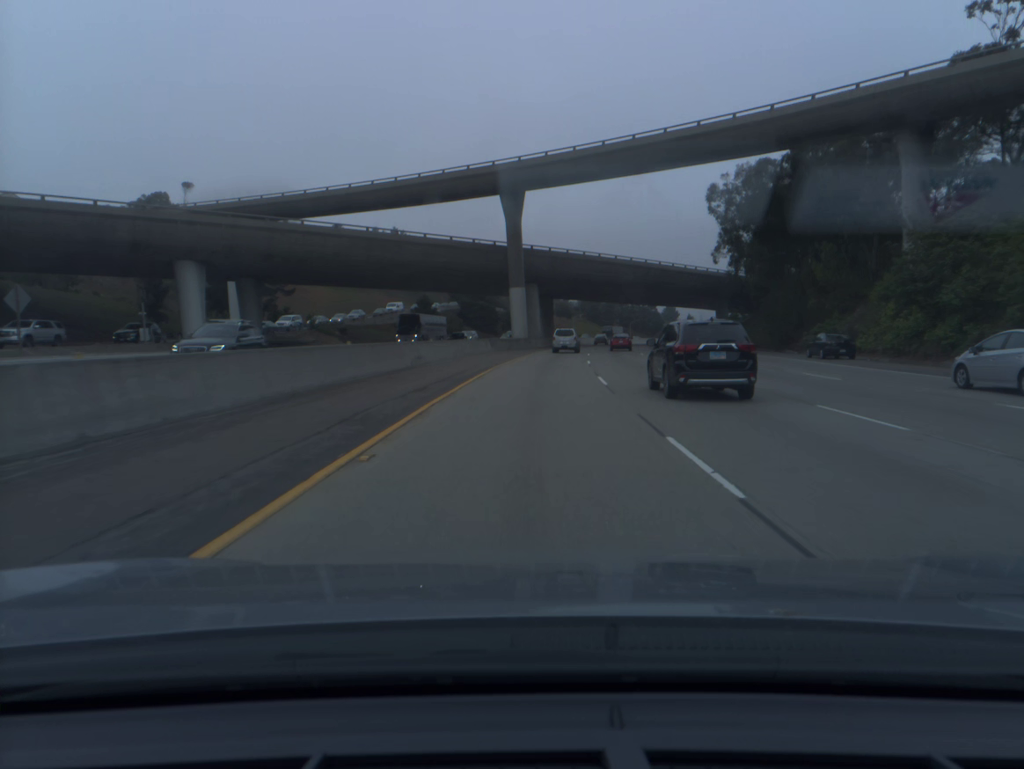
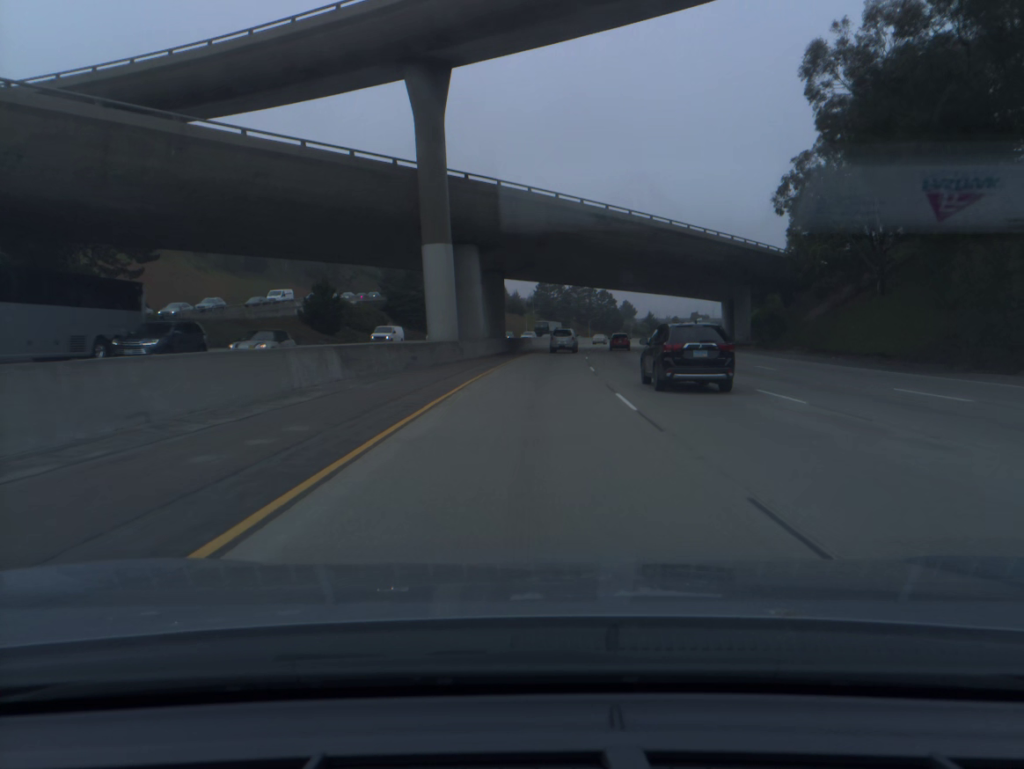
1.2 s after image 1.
(+1.1, +36.4) m; +4°
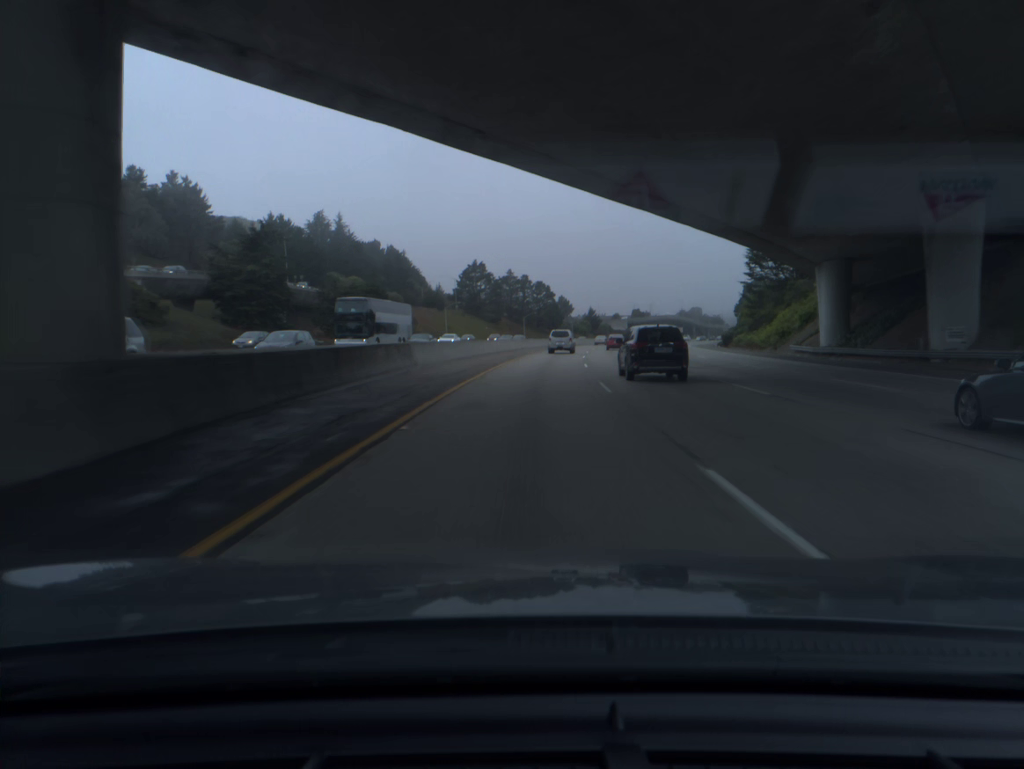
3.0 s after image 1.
(+2.5, +54.4) m; +5°
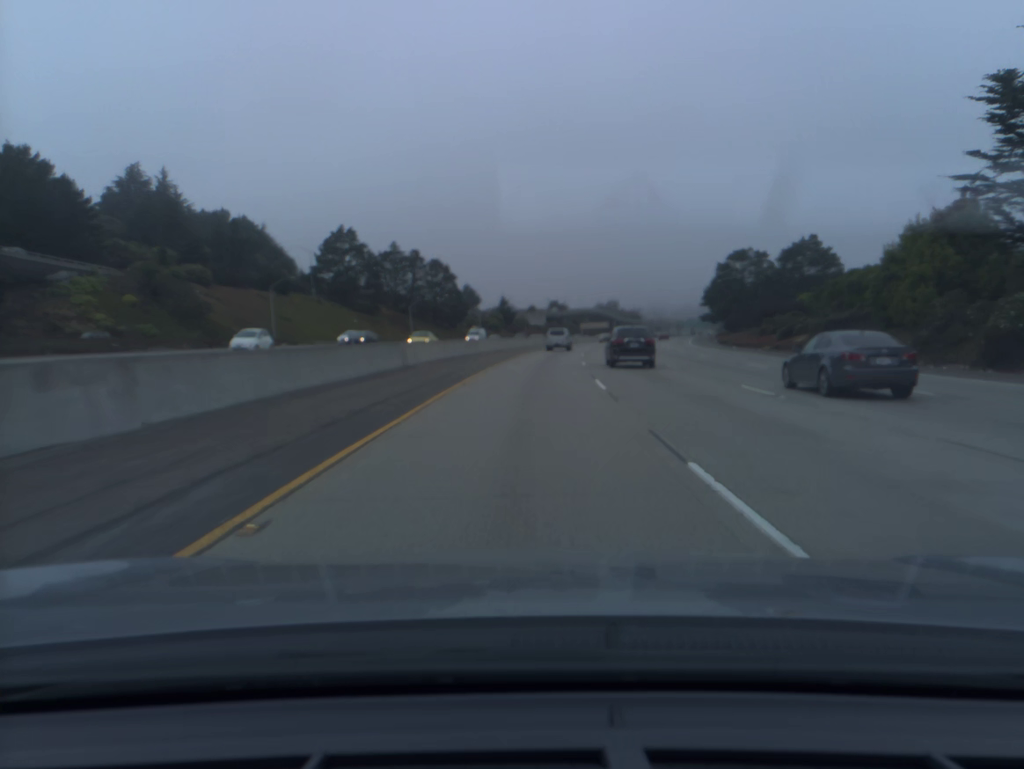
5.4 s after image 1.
(+4.3, +72.5) m; +7°
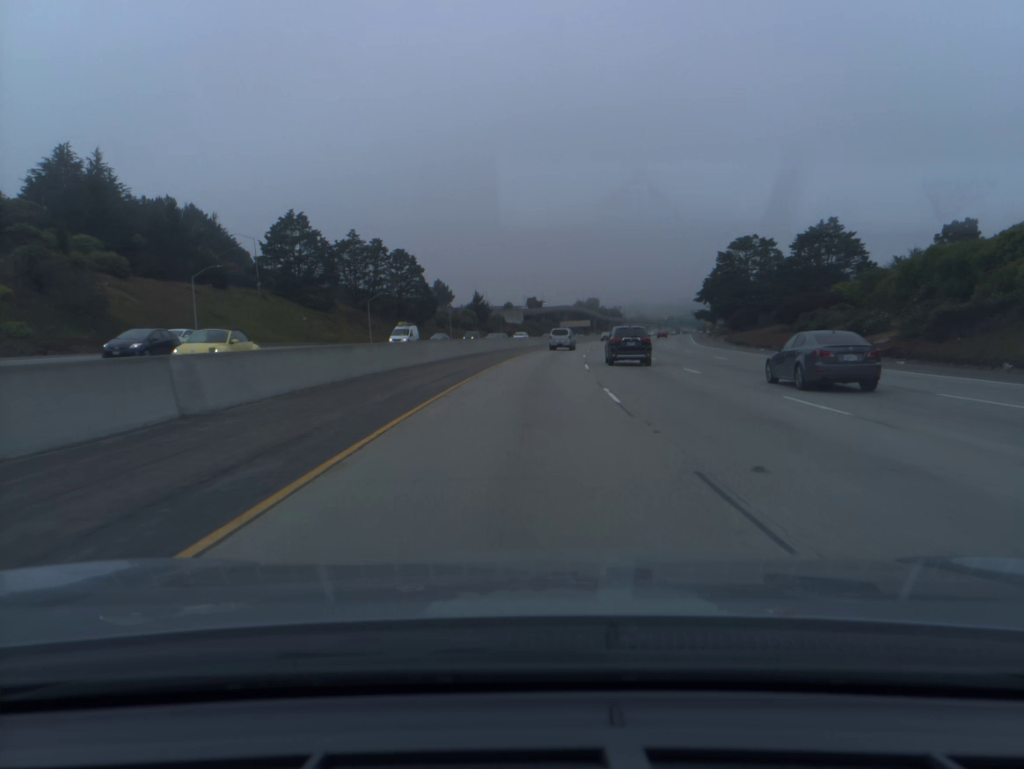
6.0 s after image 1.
(+0.3, +18.2) m; +2°
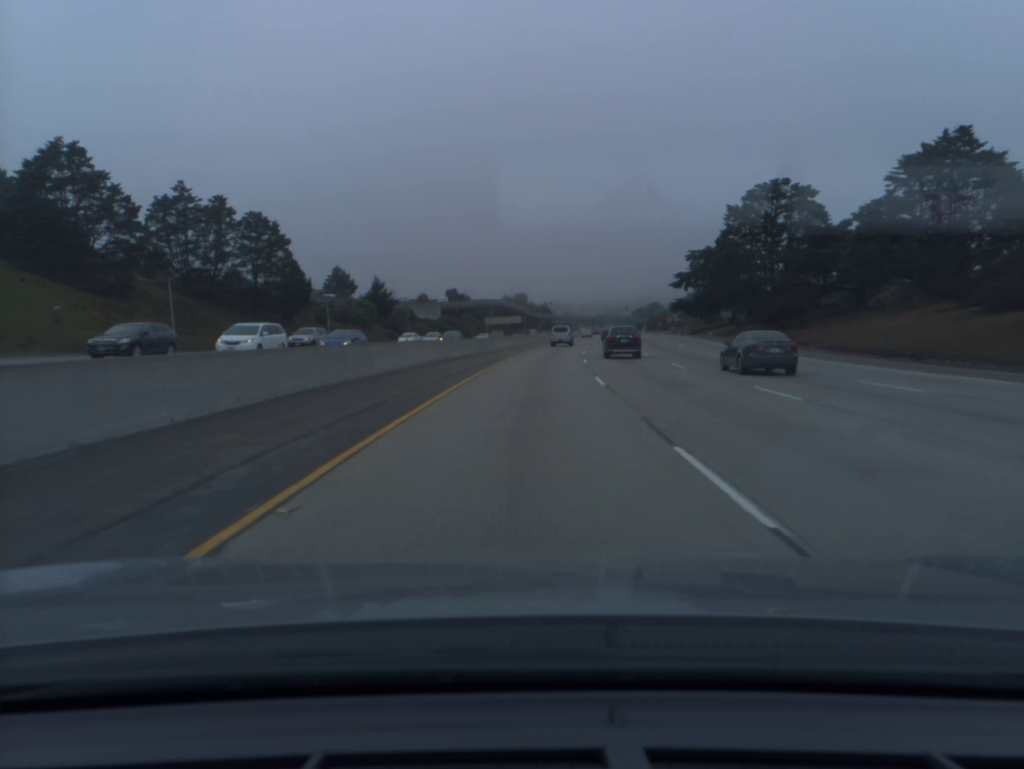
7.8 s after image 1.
(+2.4, +54.4) m; +5°
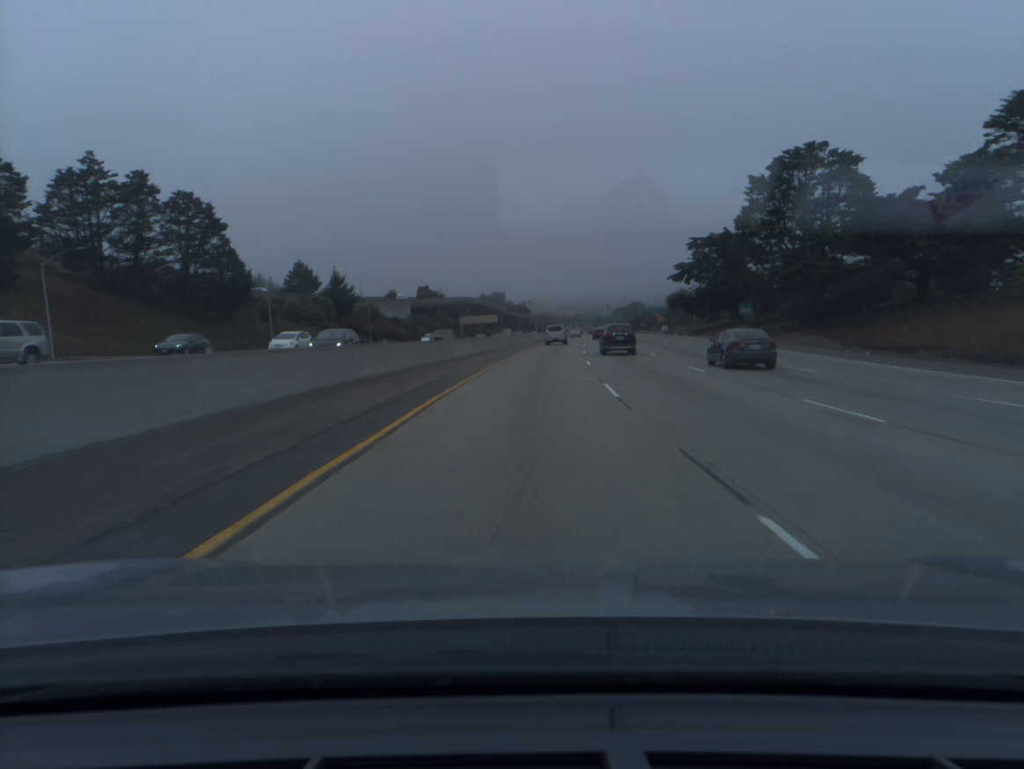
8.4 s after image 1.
(+0.3, +18.1) m; +2°
